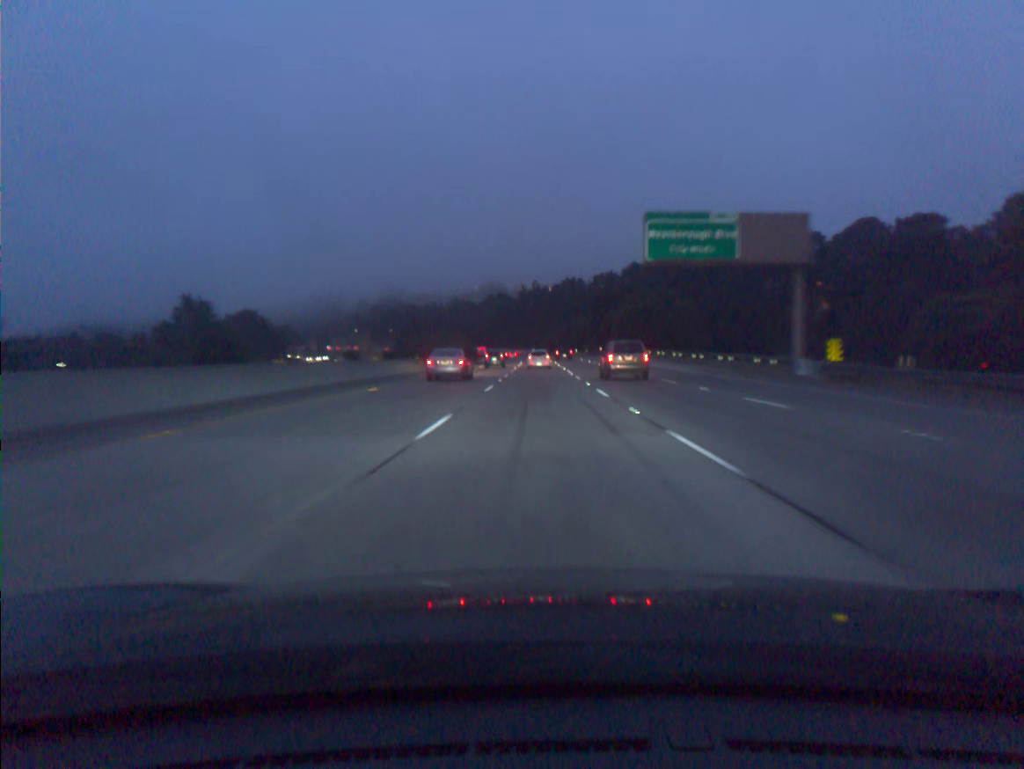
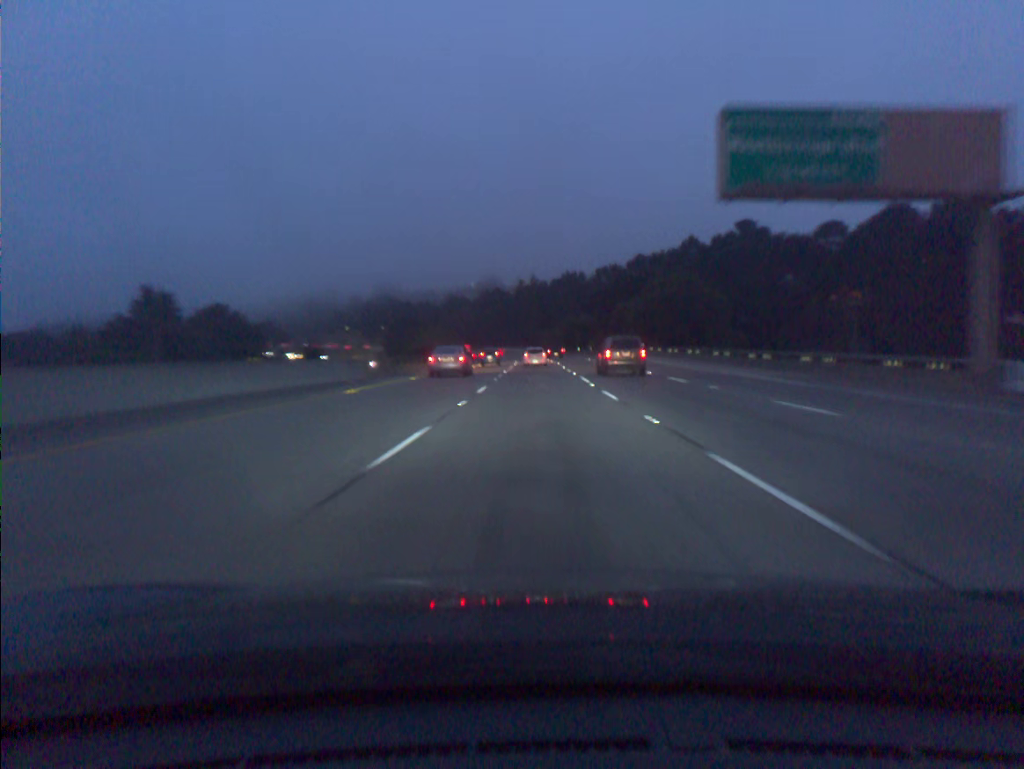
(0.0, +17.6) m; 0°
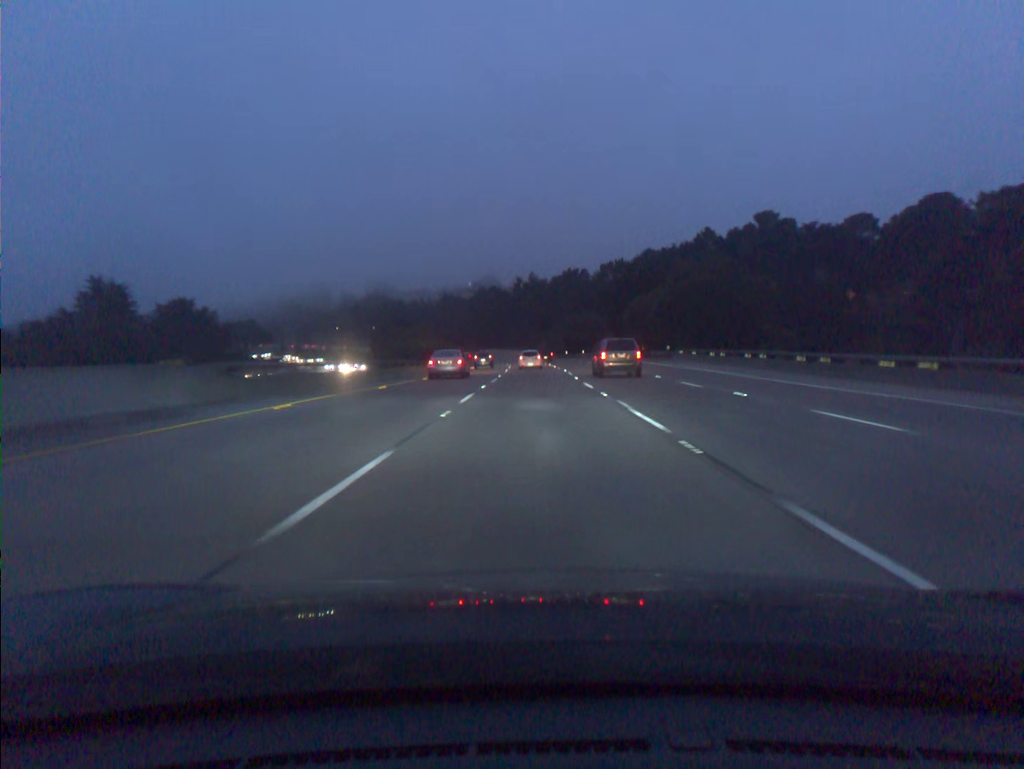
(0.0, +17.5) m; 0°
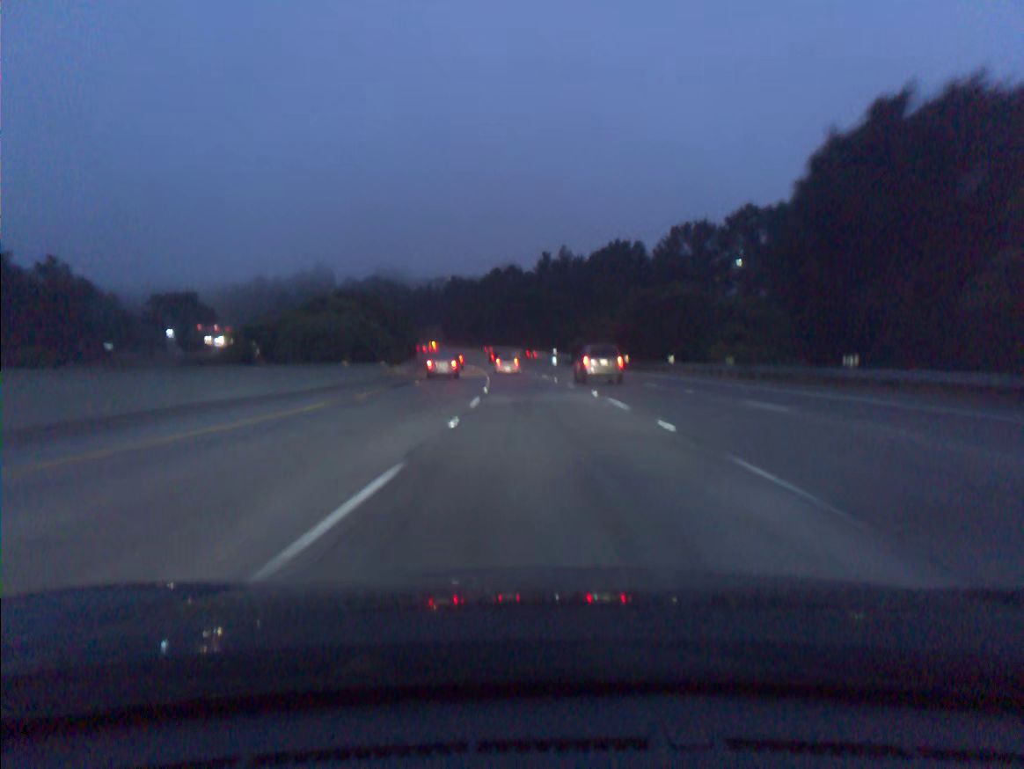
(-0.8, +69.7) m; -2°
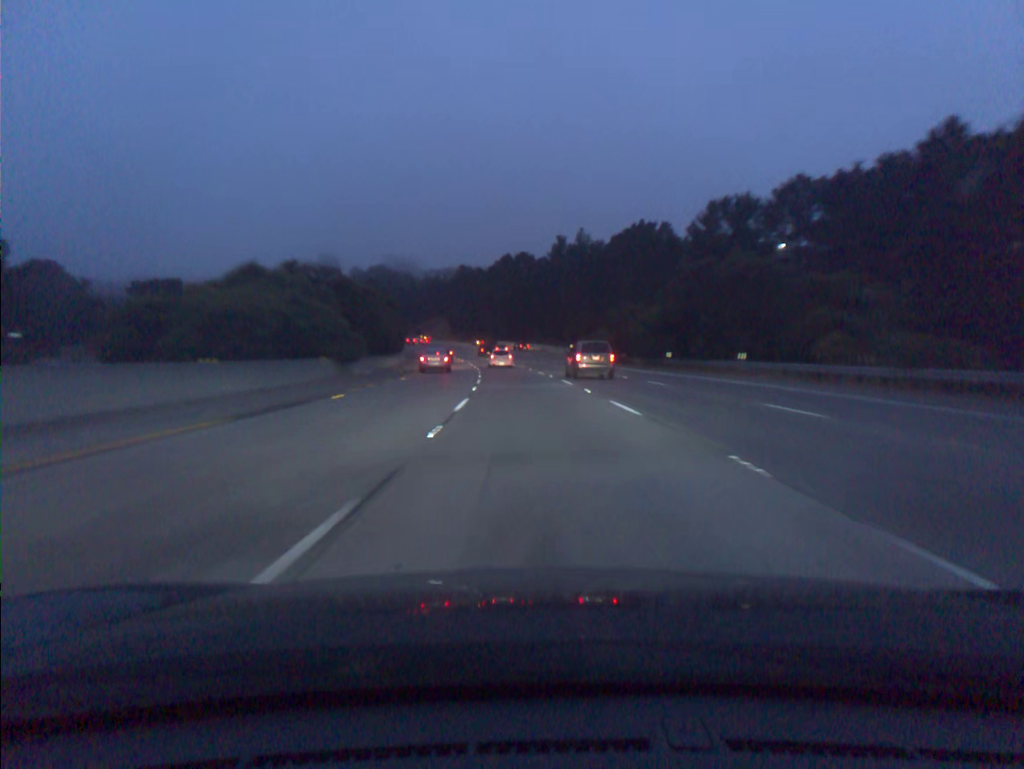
(-0.1, +17.4) m; -1°
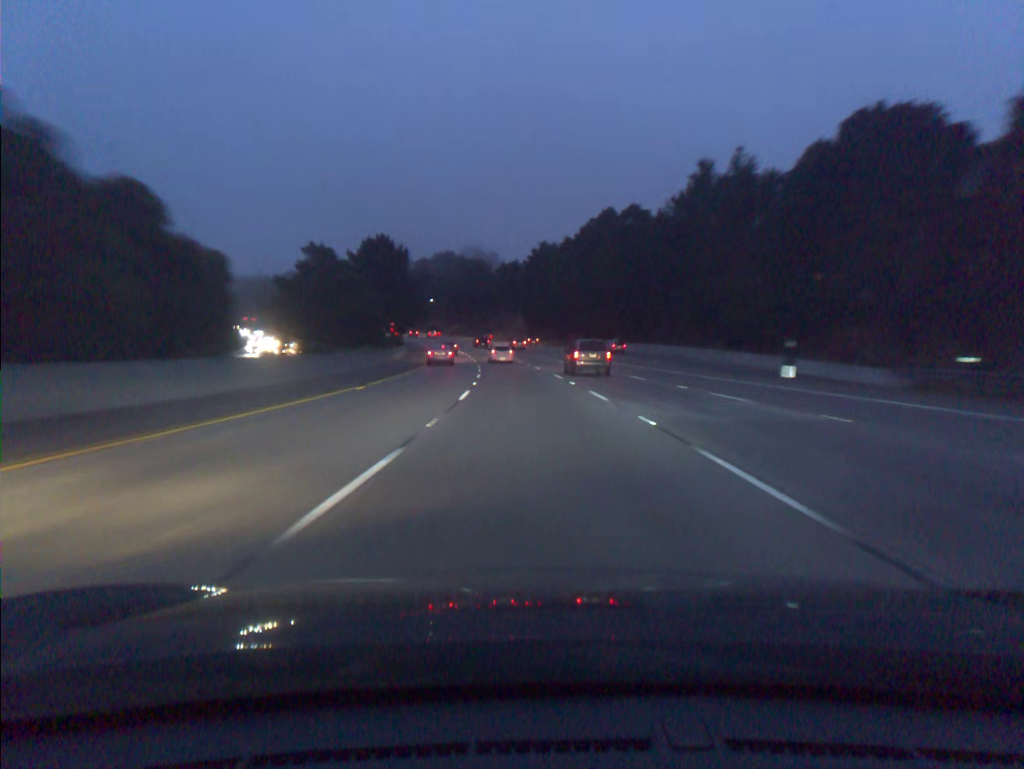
(-3.7, +69.4) m; -7°
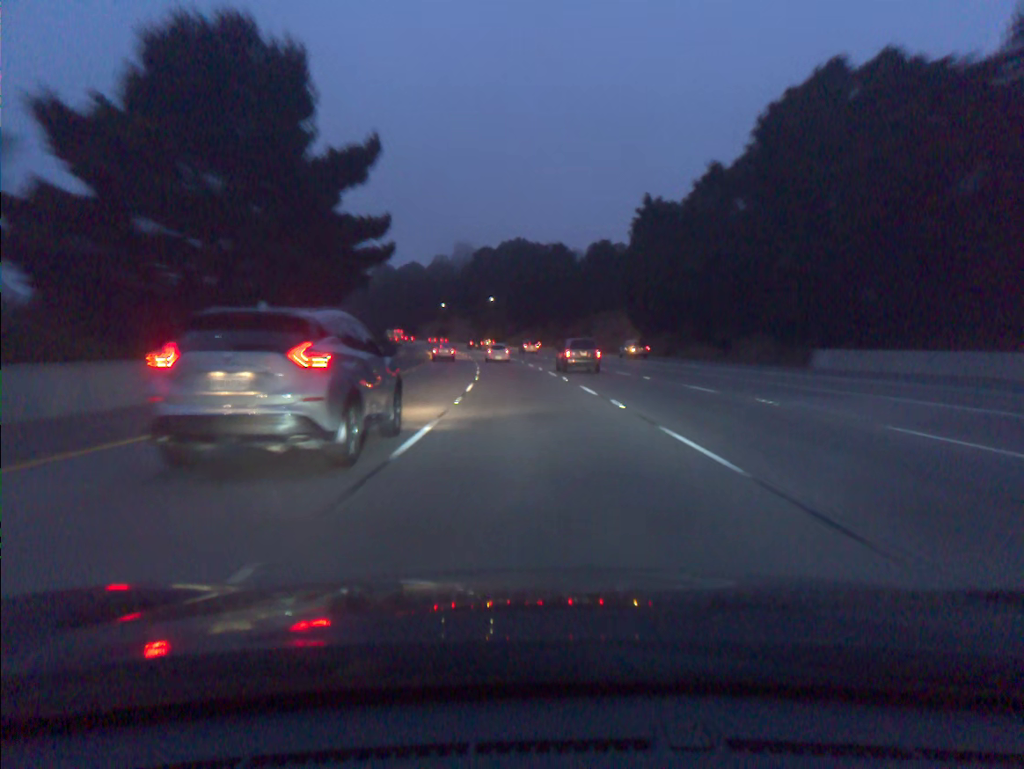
(-3.7, +69.3) m; -6°
